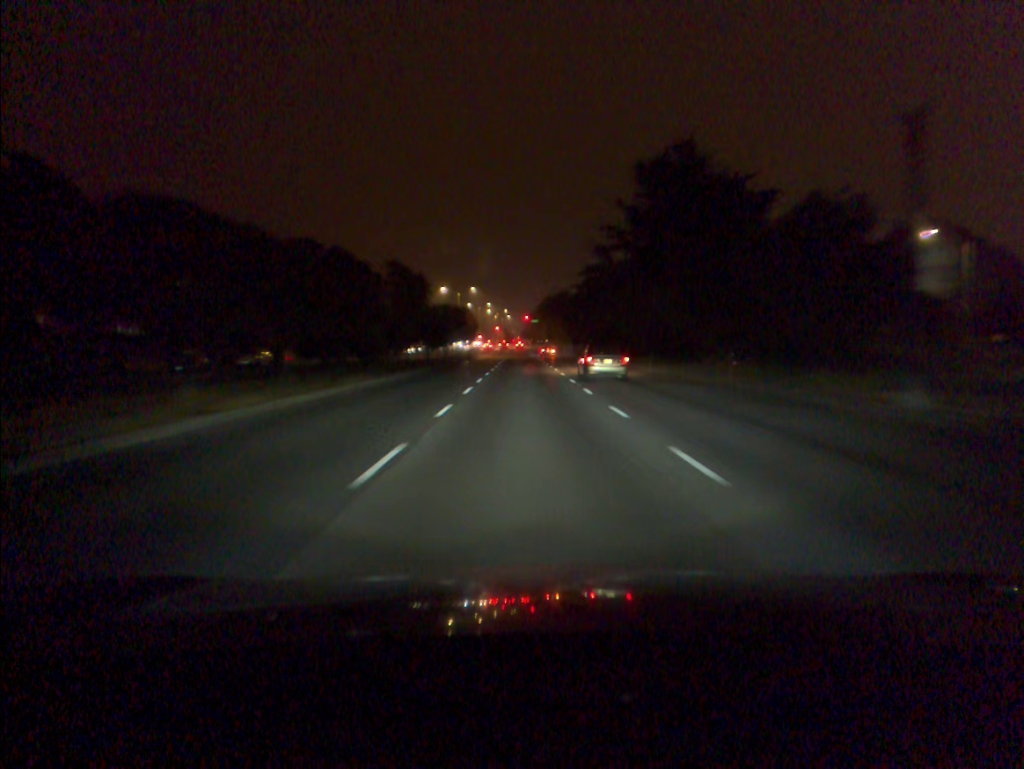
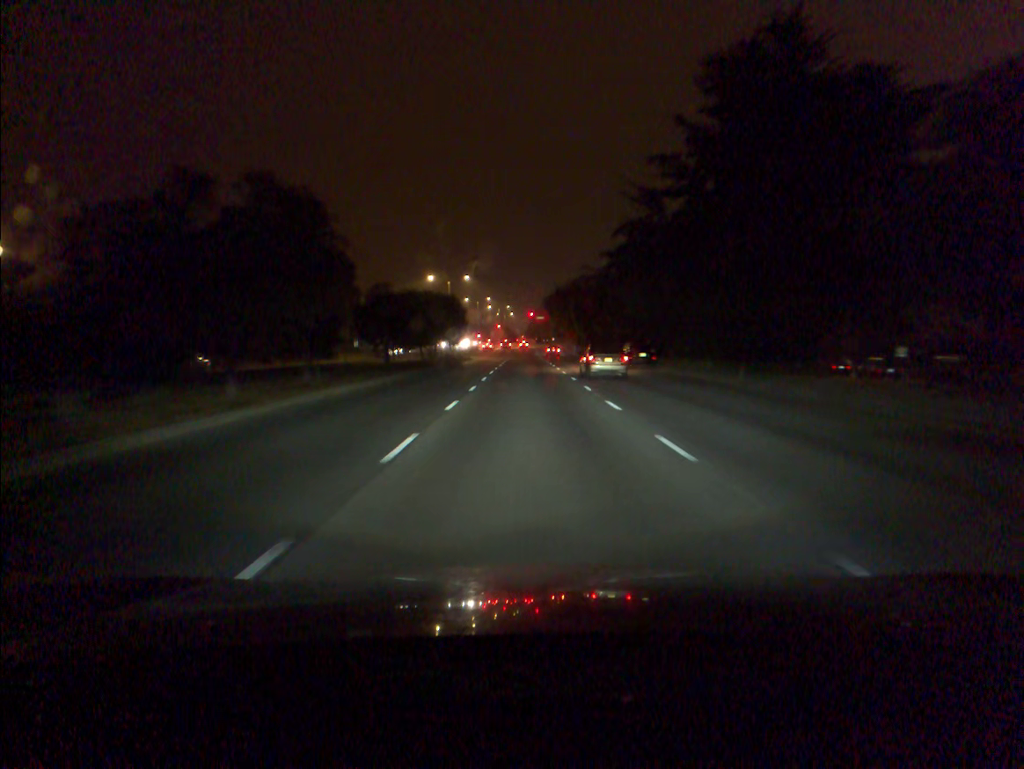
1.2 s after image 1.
(0.0, +20.3) m; 0°
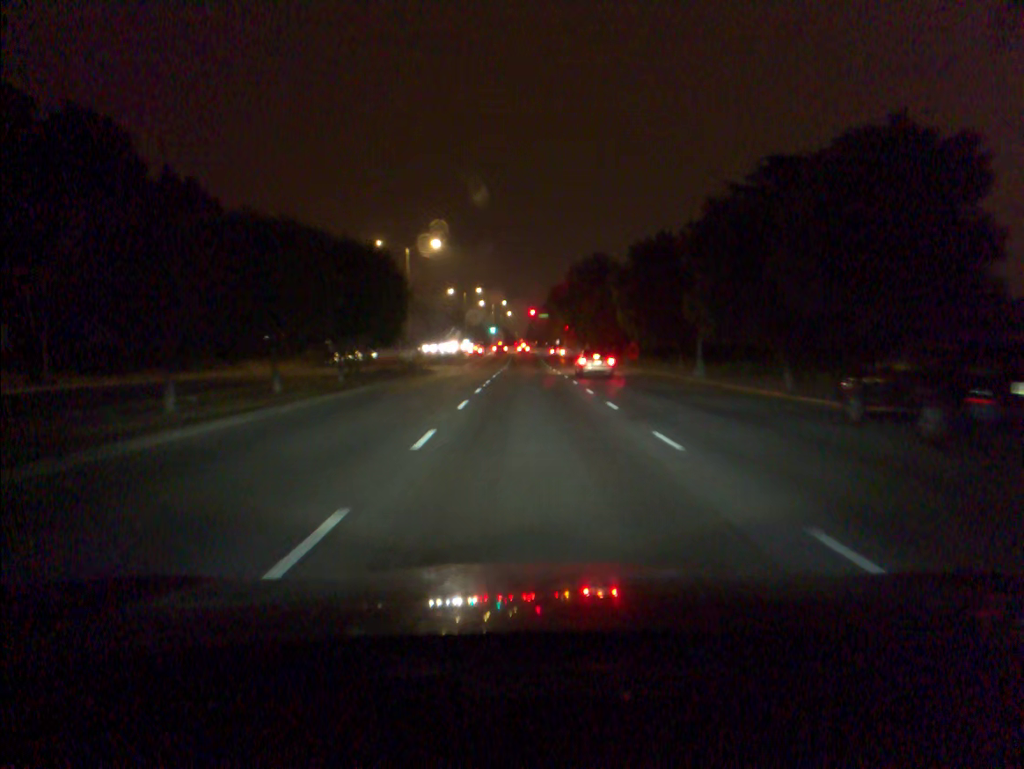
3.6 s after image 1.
(-0.1, +35.0) m; 0°
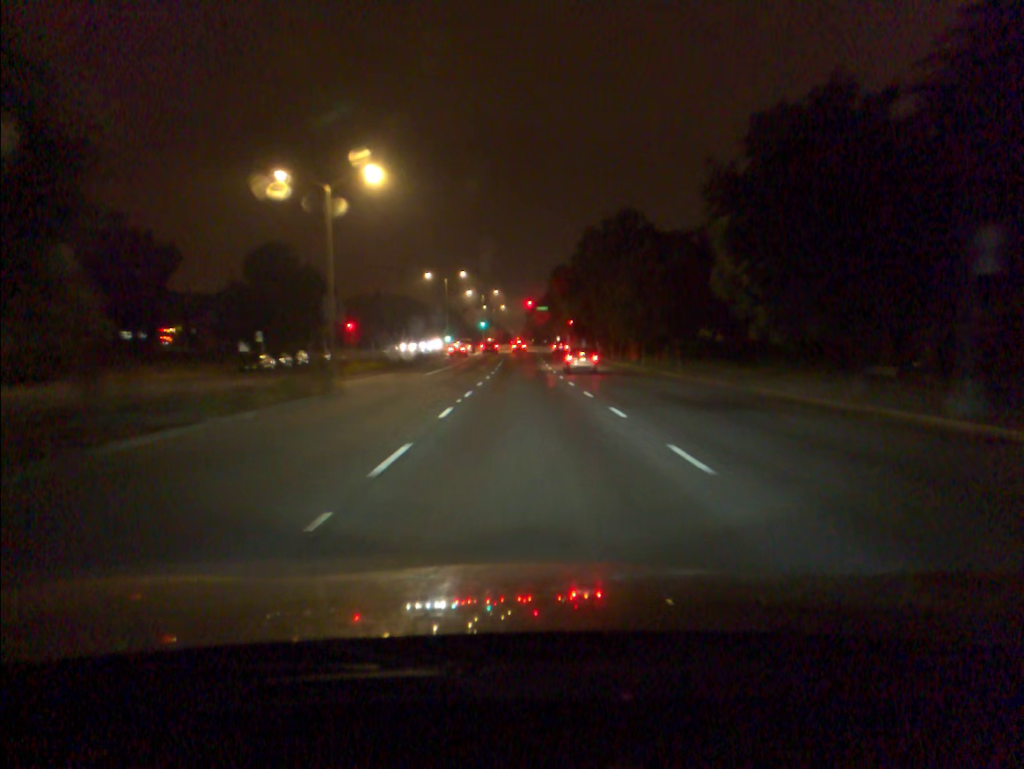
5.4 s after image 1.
(0.0, +23.4) m; 0°
